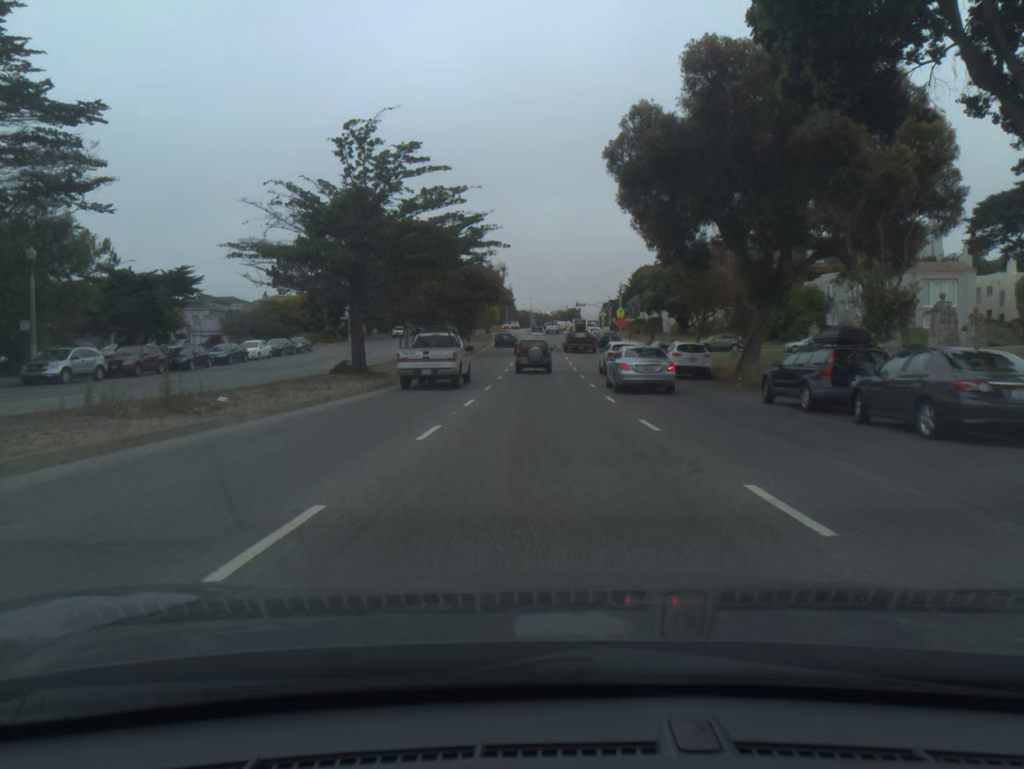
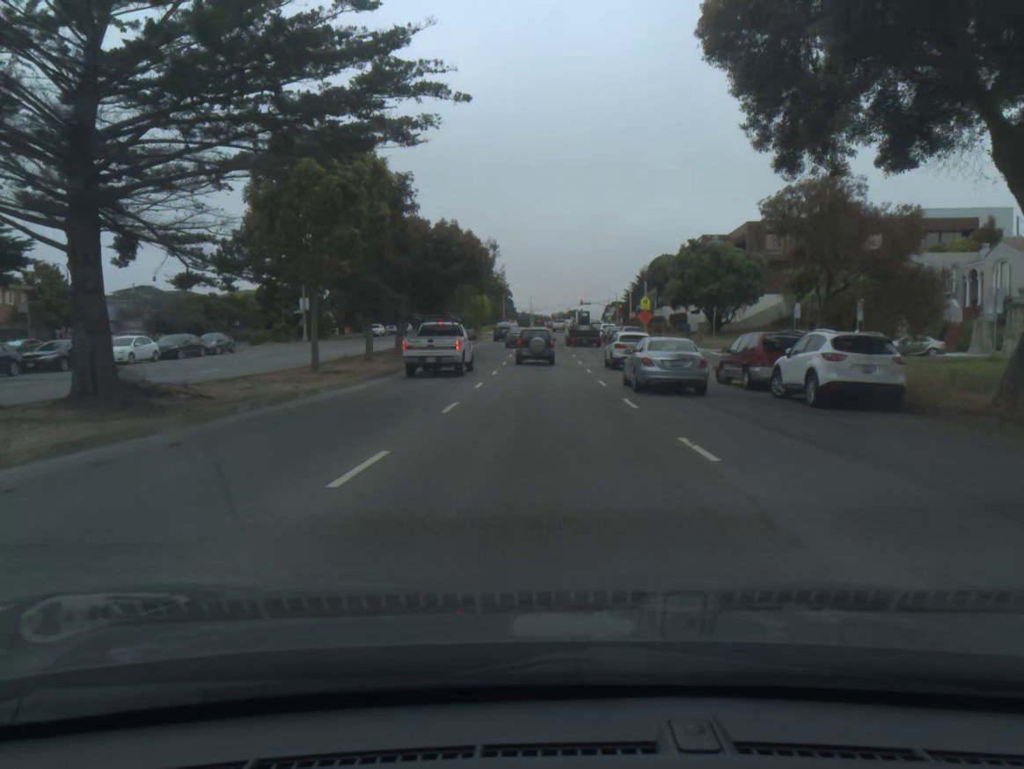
(0.0, +18.8) m; 0°
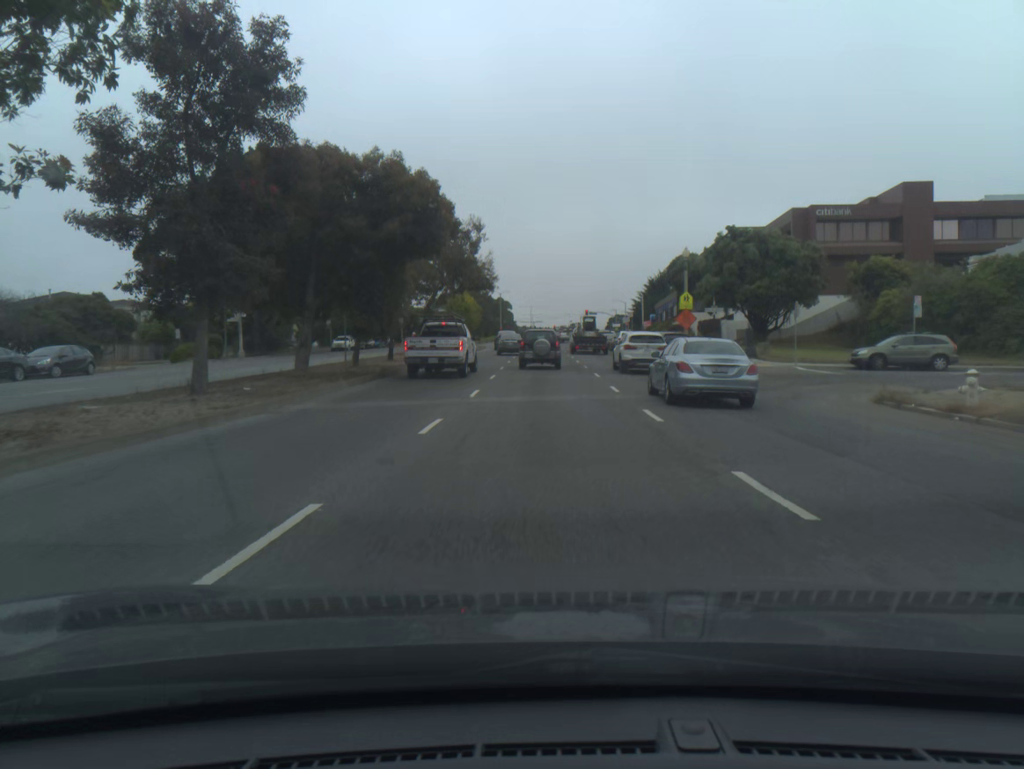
(0.0, +17.5) m; 0°
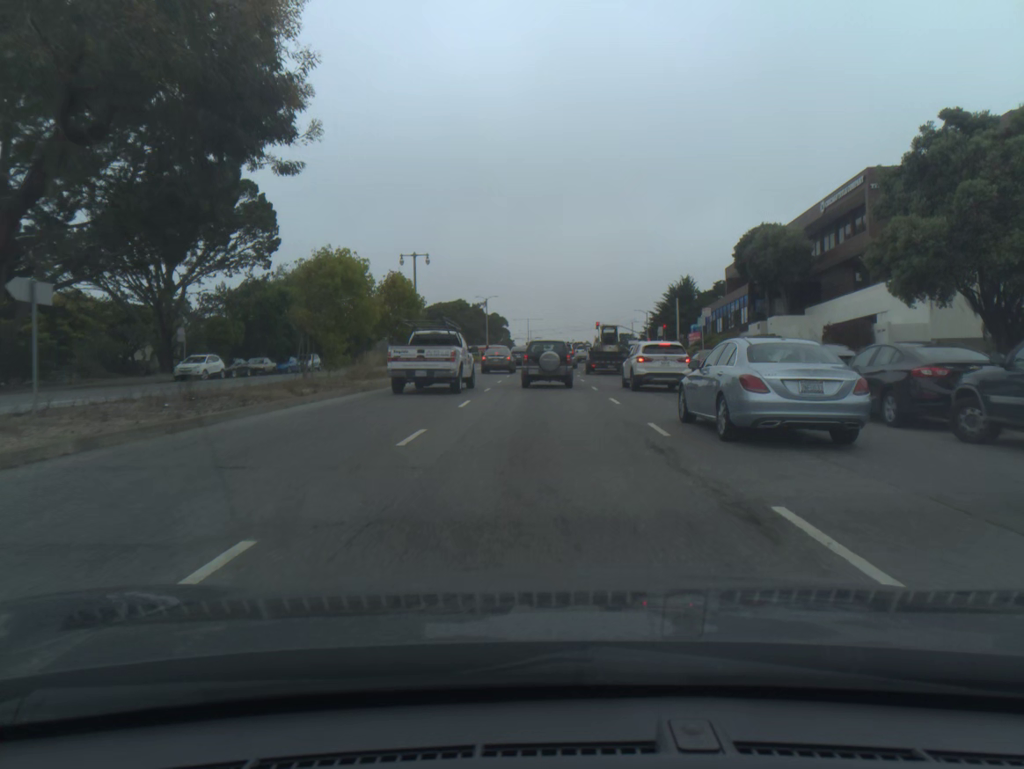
(+0.1, +37.3) m; 0°
